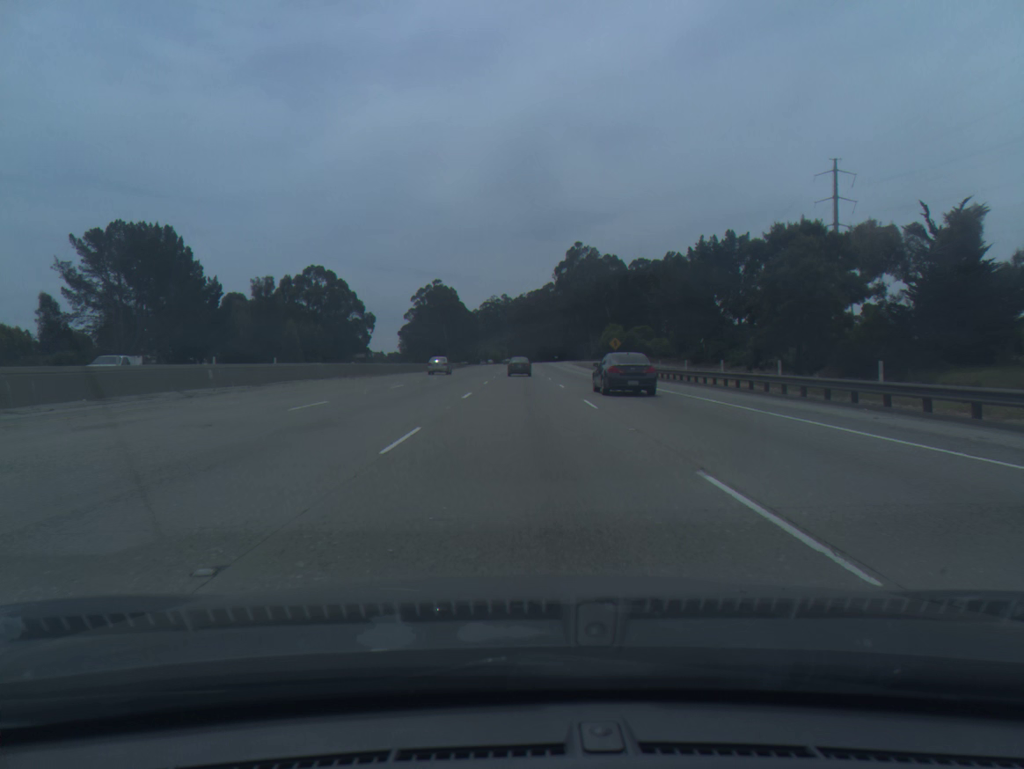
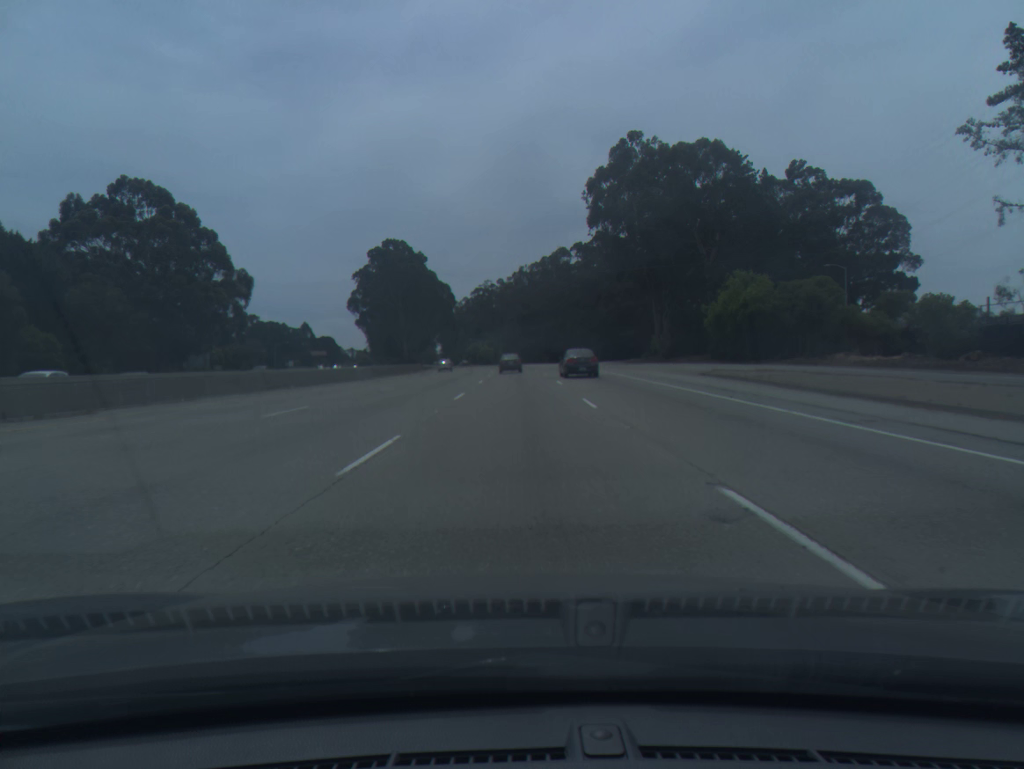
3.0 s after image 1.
(+0.1, +88.9) m; 0°
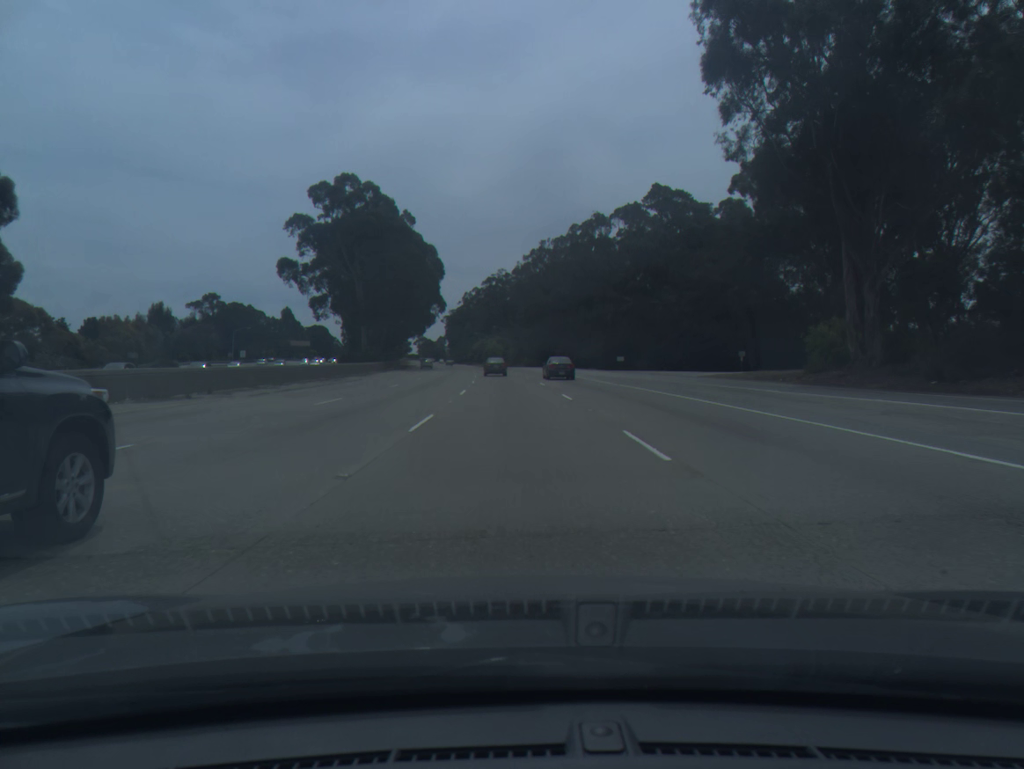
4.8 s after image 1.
(-0.1, +53.1) m; -1°
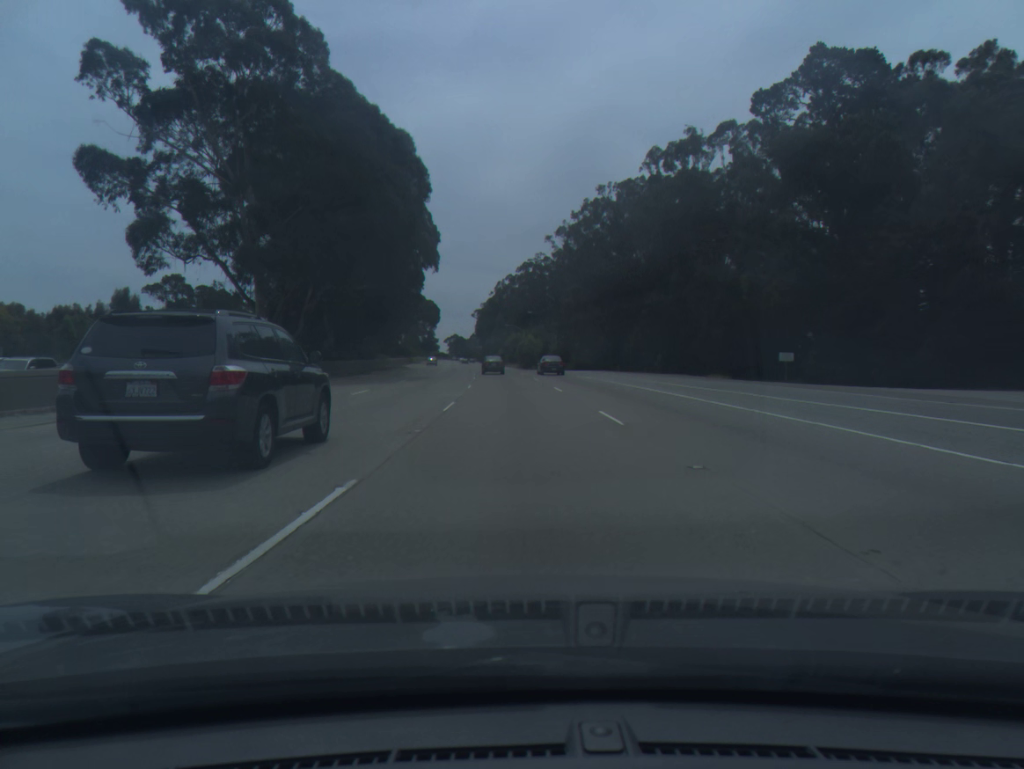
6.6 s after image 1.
(-1.3, +53.5) m; -3°
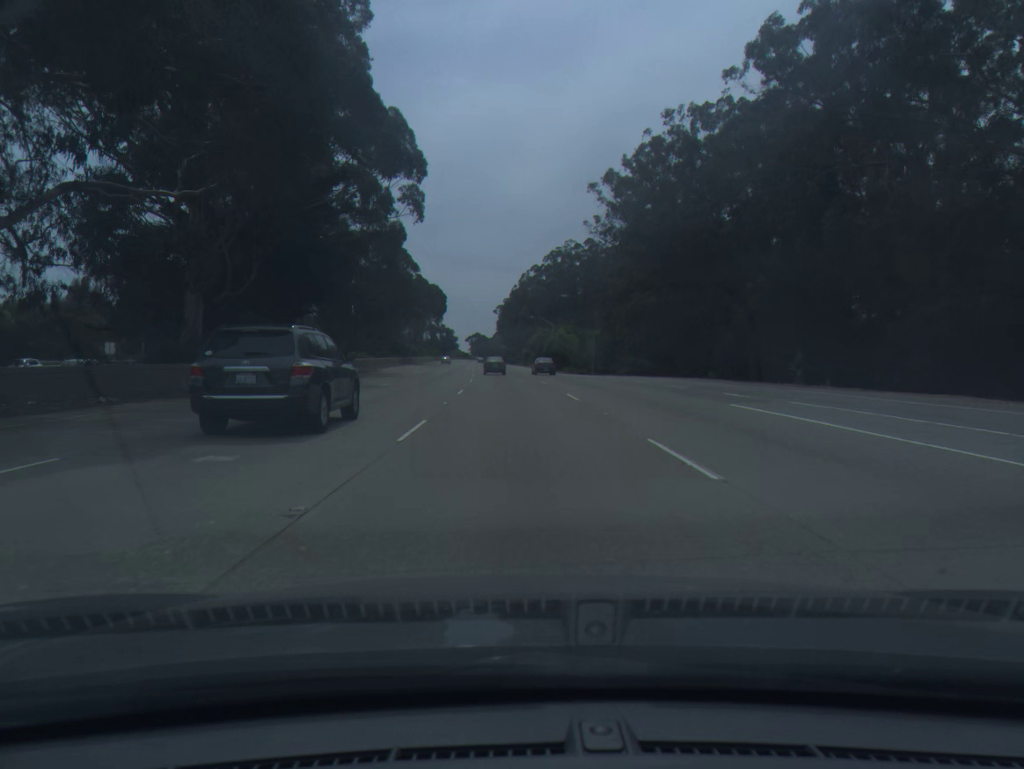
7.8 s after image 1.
(-0.5, +36.0) m; -2°
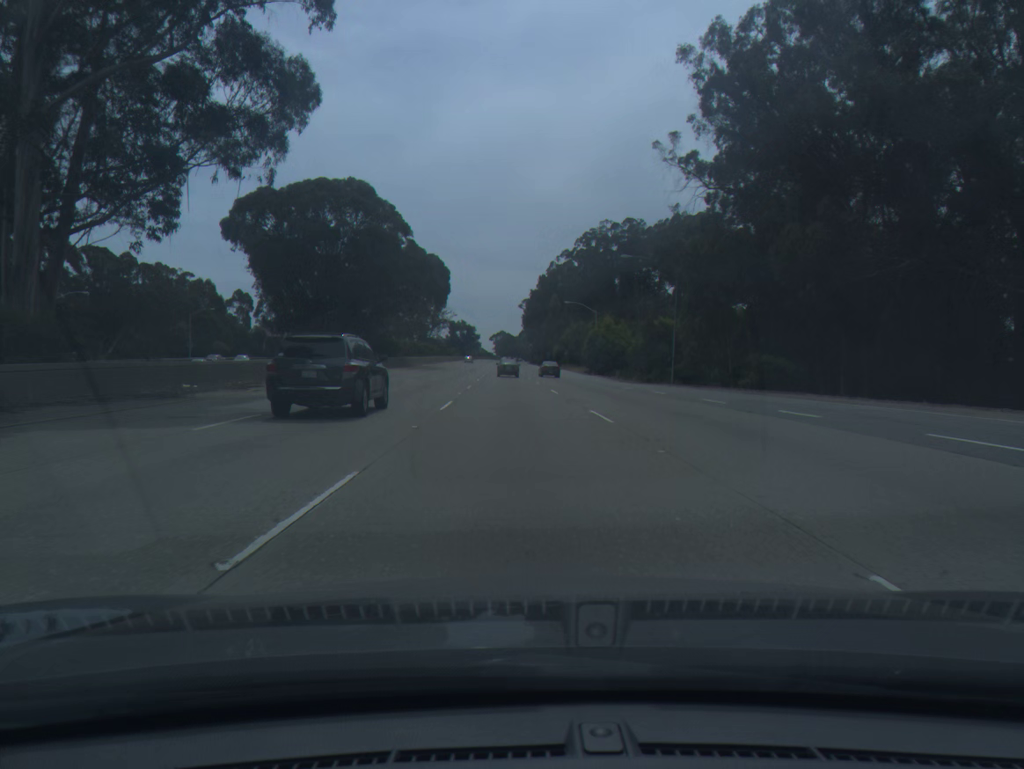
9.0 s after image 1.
(-0.6, +36.1) m; -2°
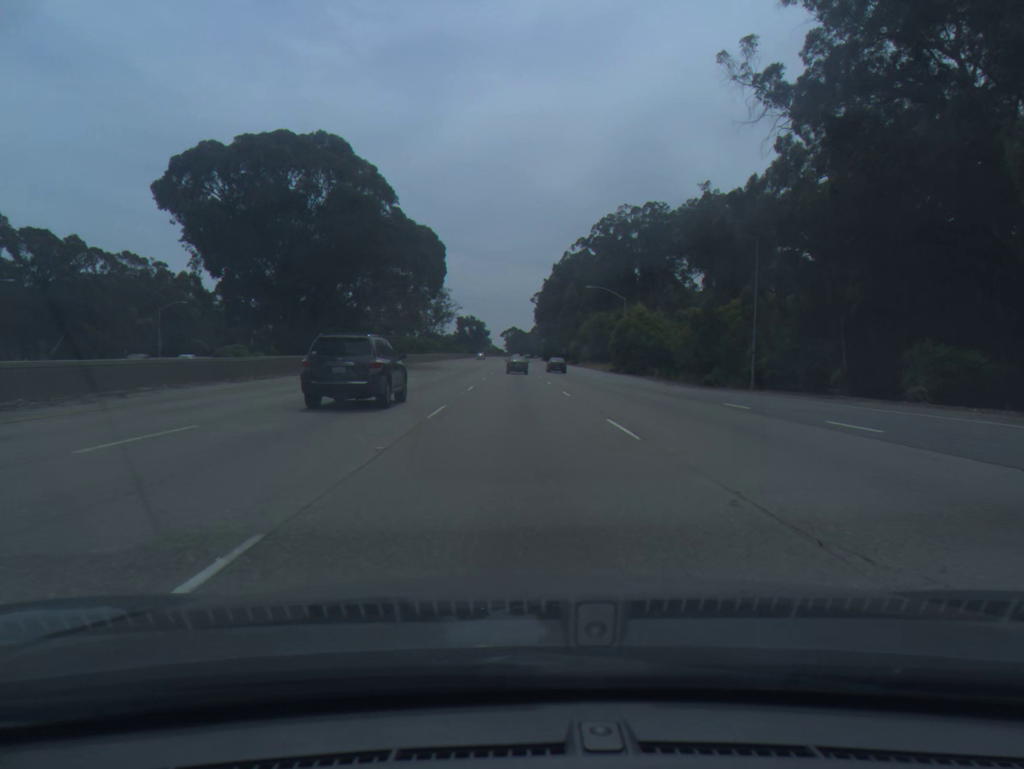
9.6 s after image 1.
(-0.1, +18.1) m; -1°
